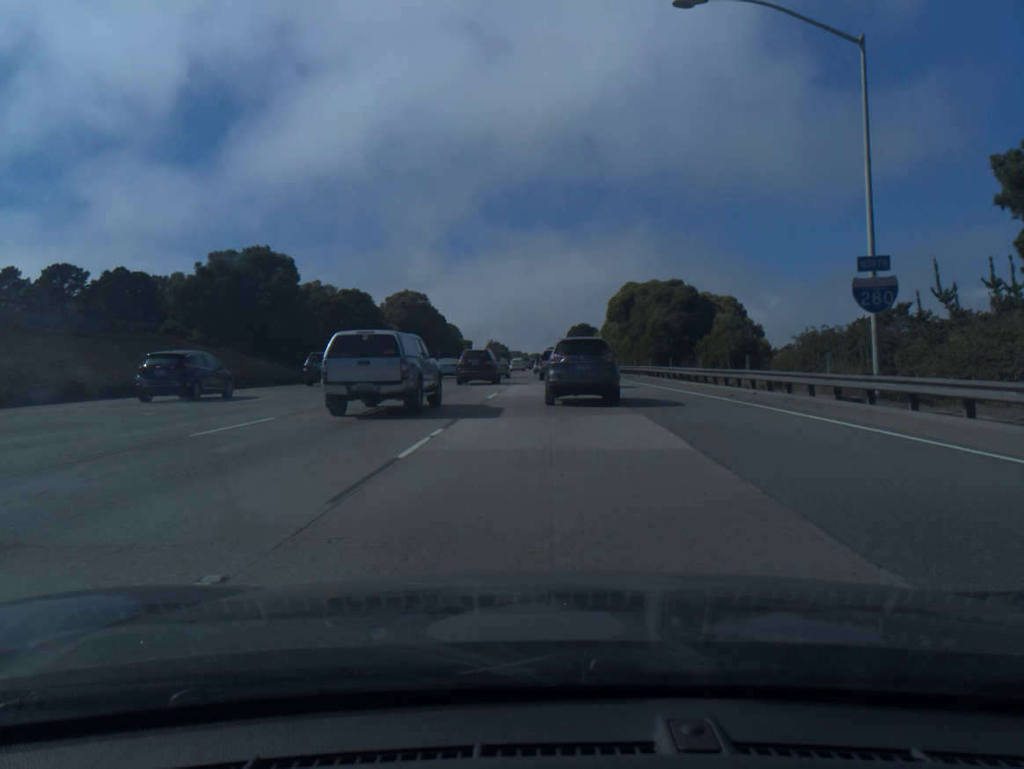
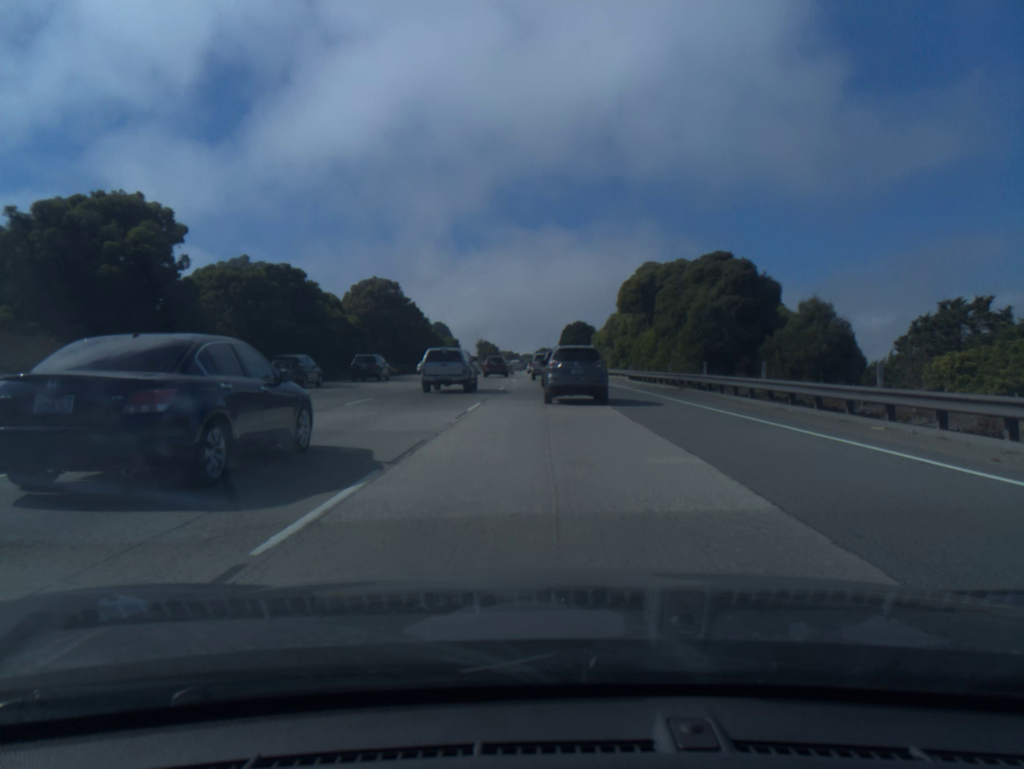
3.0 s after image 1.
(+0.1, +18.9) m; 0°
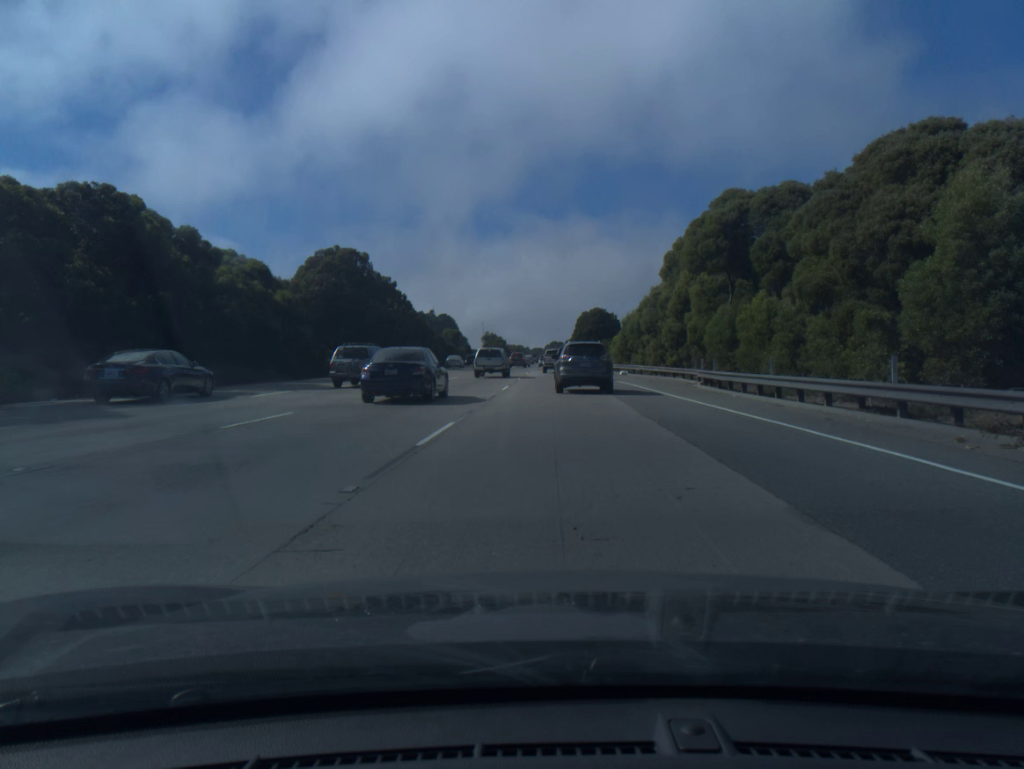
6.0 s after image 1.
(0.0, +23.4) m; -1°
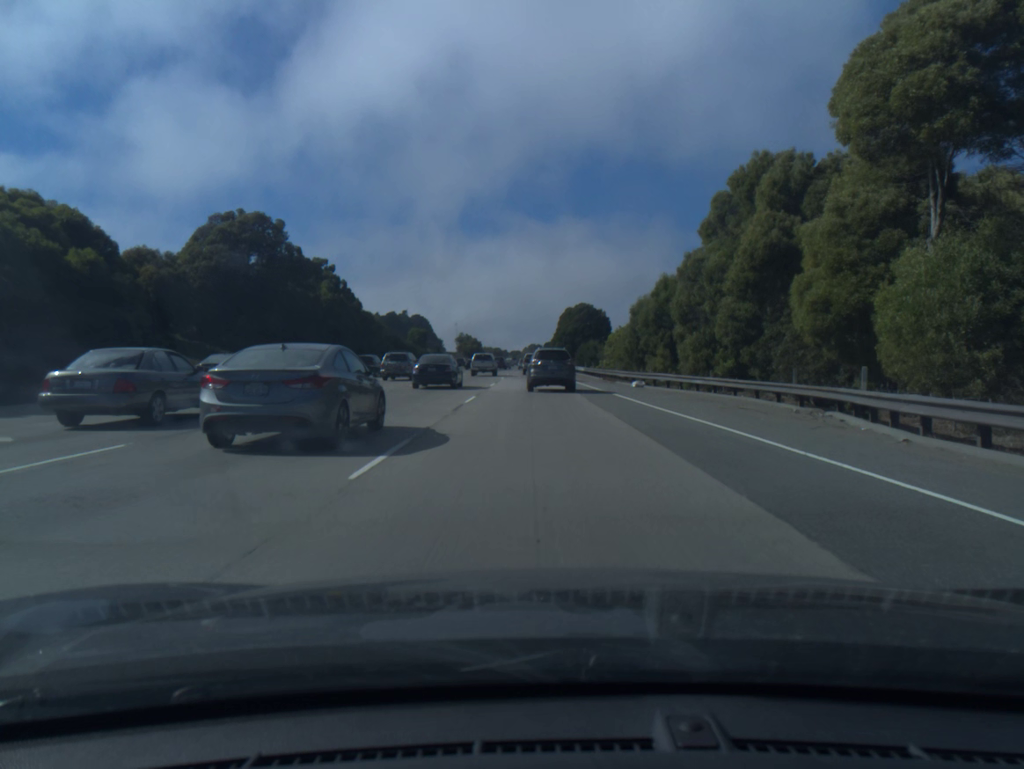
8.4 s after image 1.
(+0.3, +20.7) m; +2°
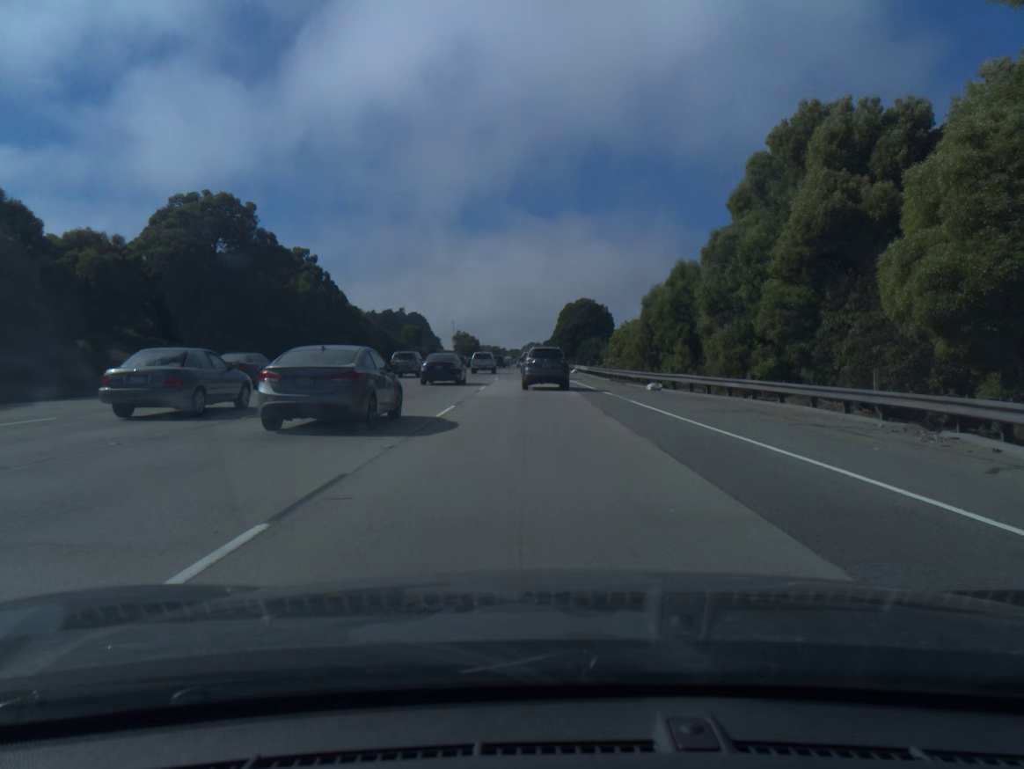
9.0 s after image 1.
(0.0, +5.9) m; 0°
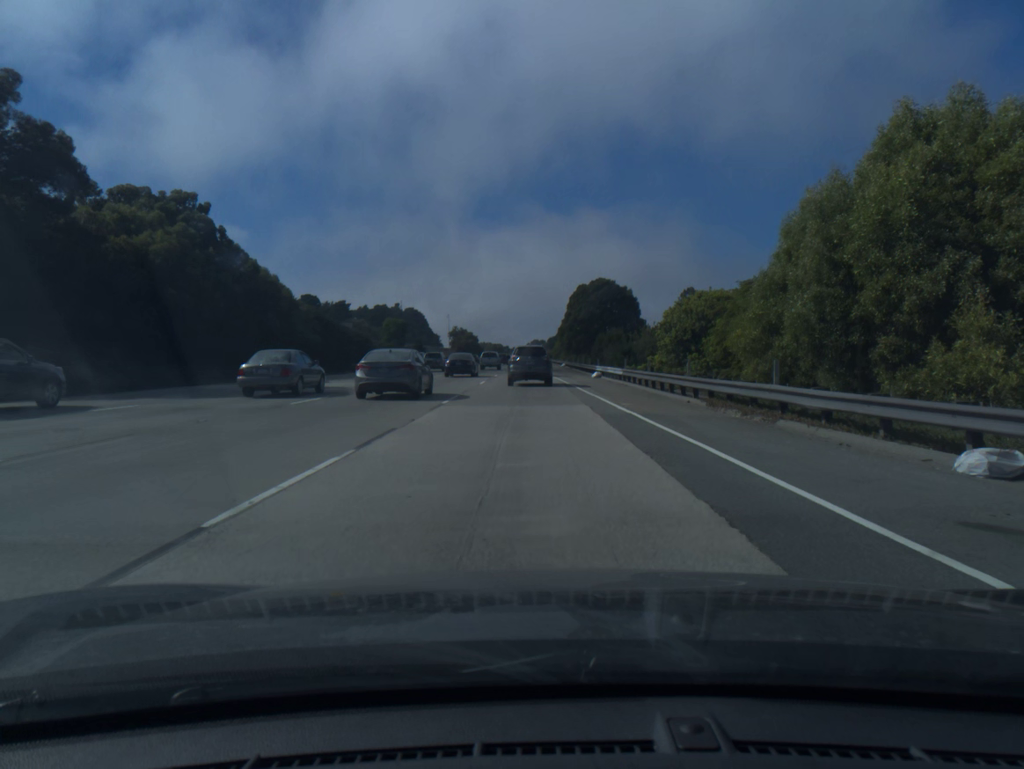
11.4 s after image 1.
(0.0, +25.4) m; 0°
